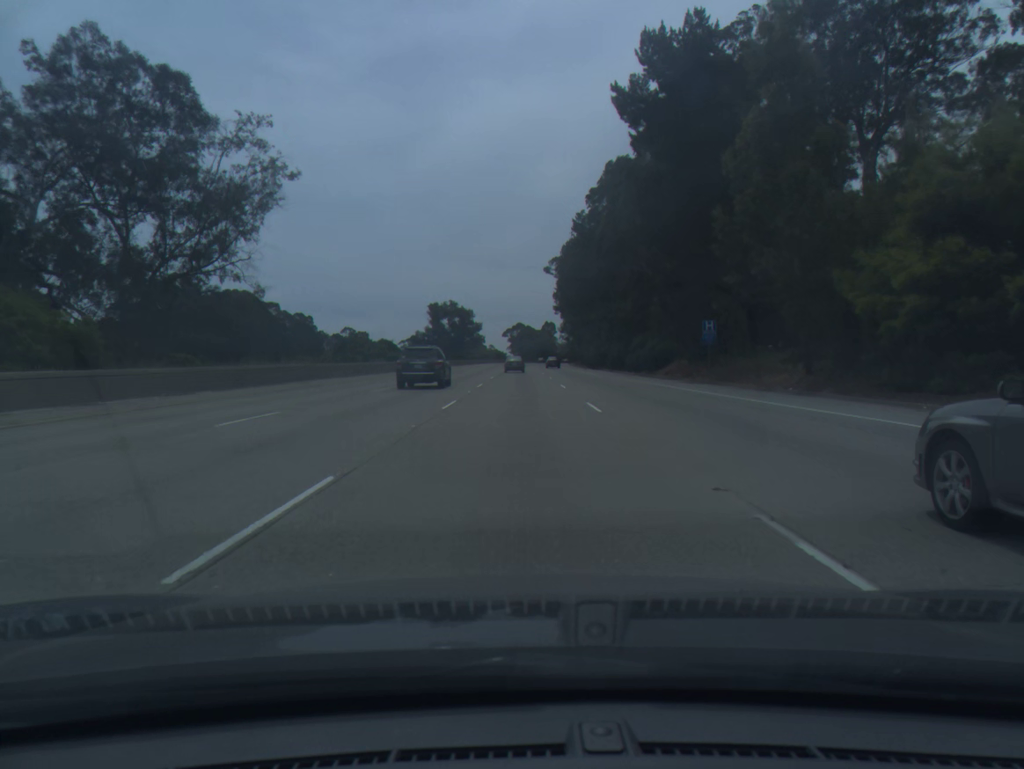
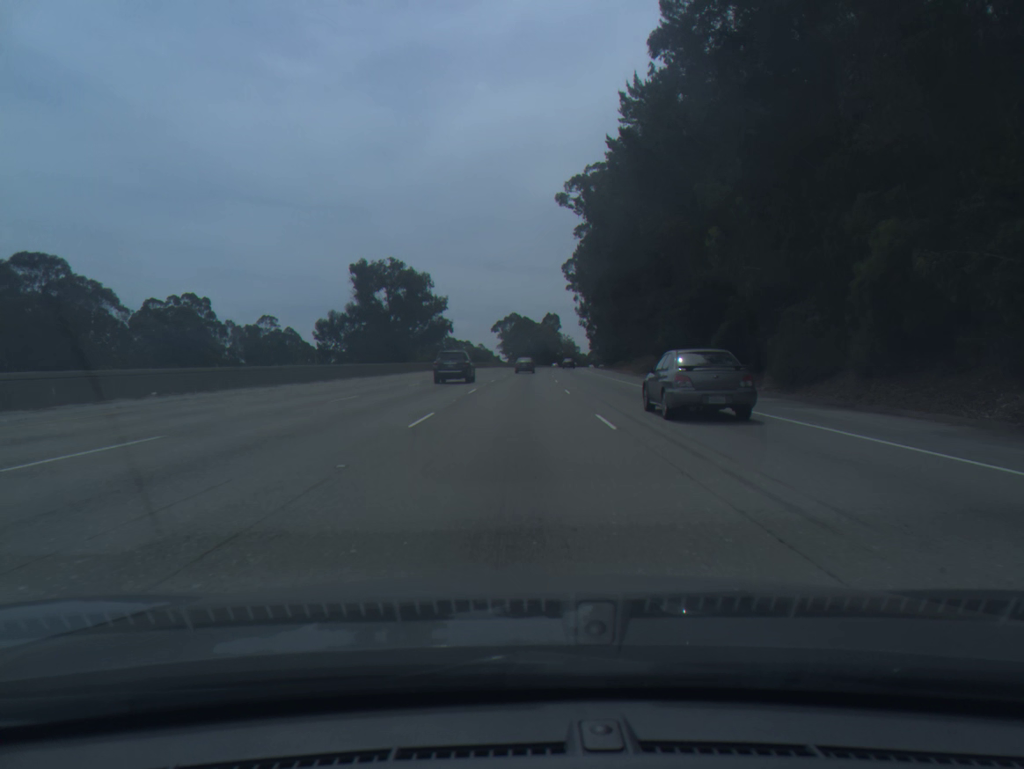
(+0.4, +92.3) m; 0°
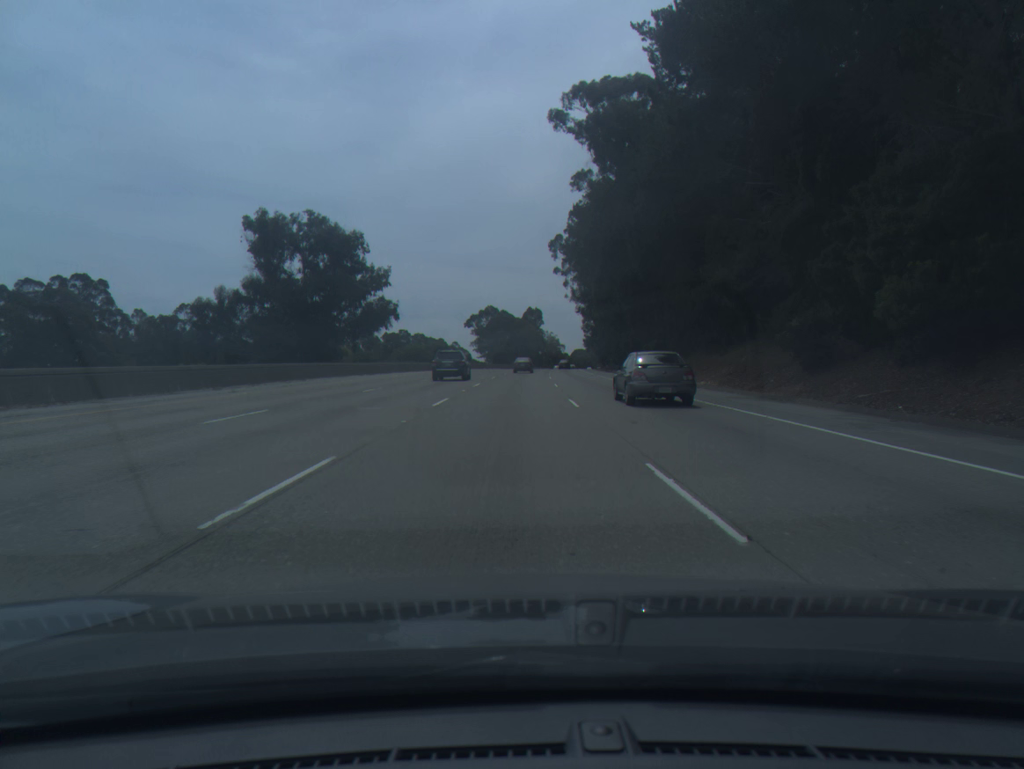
(+0.4, +37.7) m; +1°
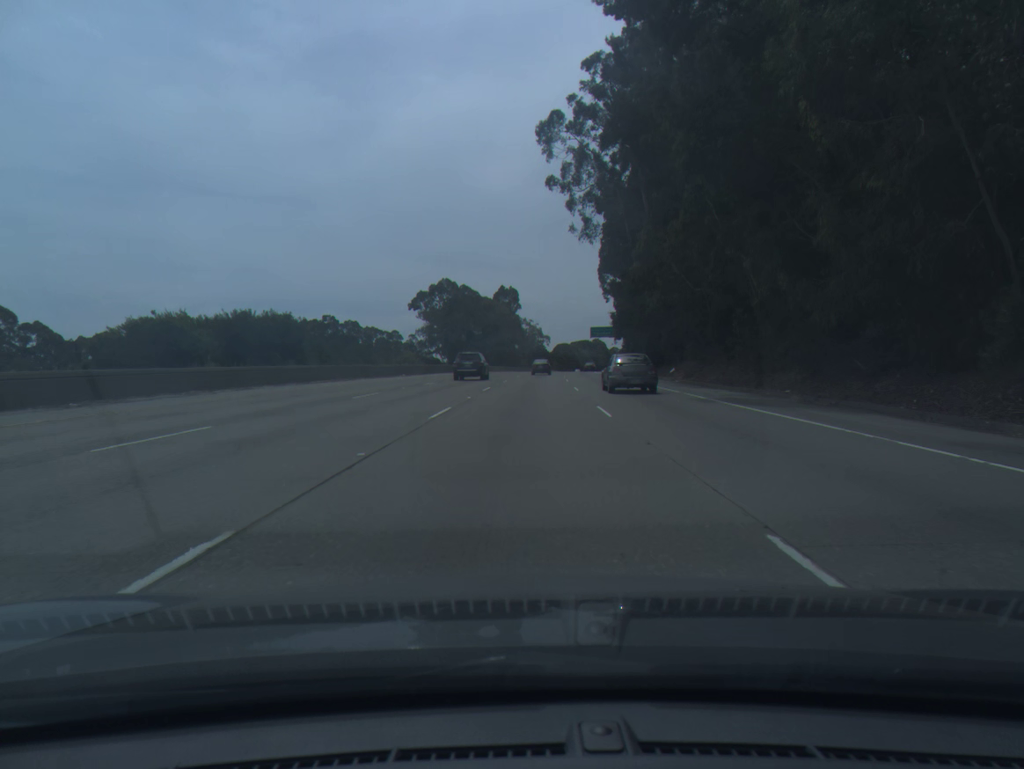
(+1.4, +76.9) m; +2°
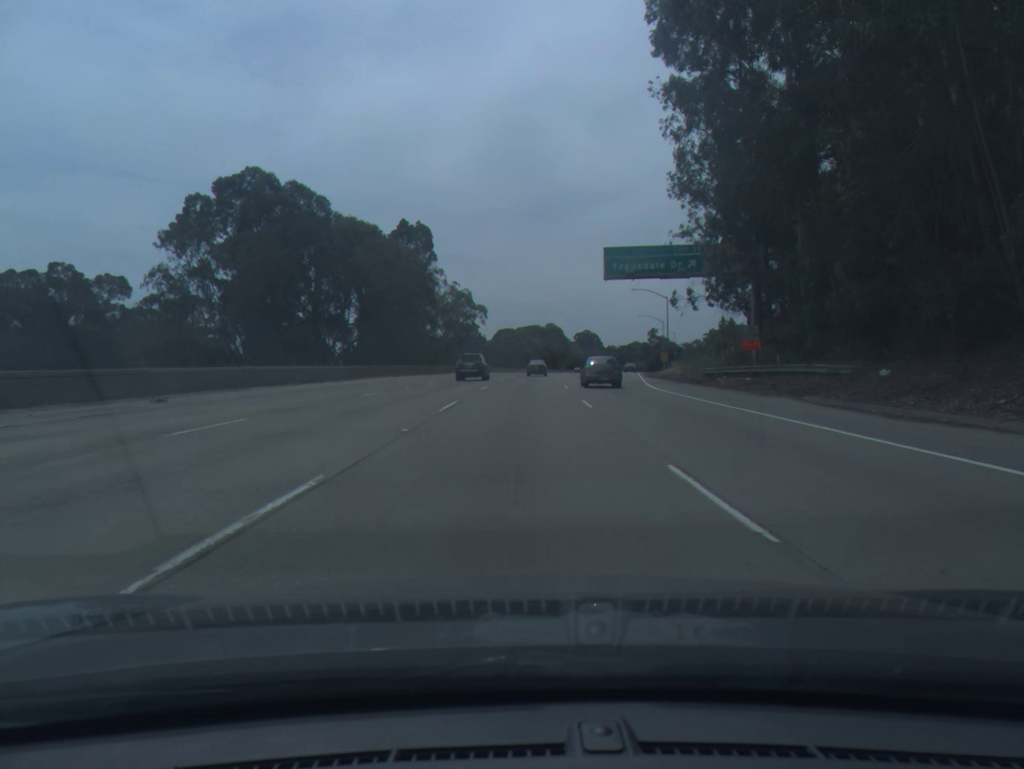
(+4.3, +99.1) m; +4°
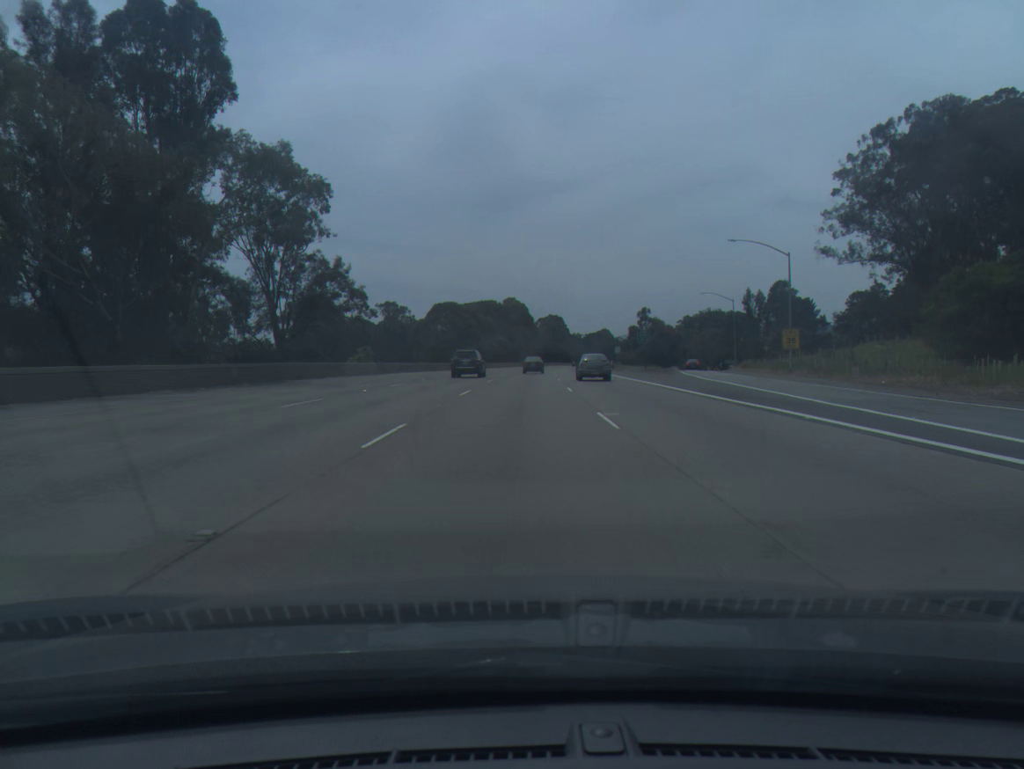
(+2.2, +80.7) m; +3°
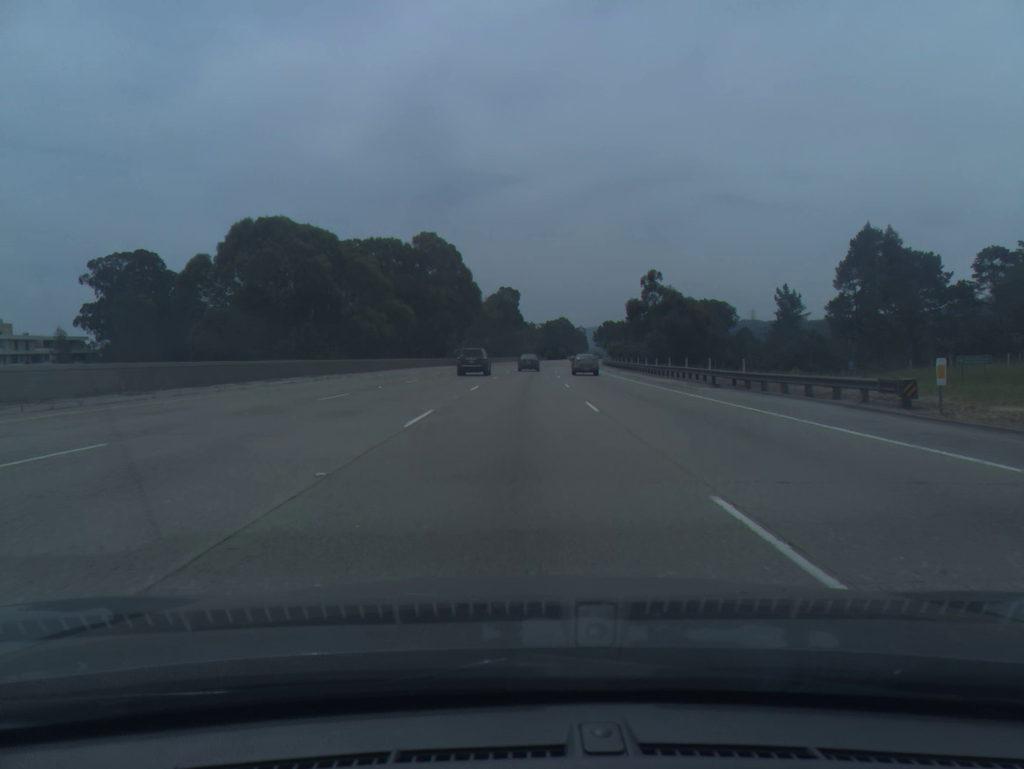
(+3.2, +98.8) m; +4°
